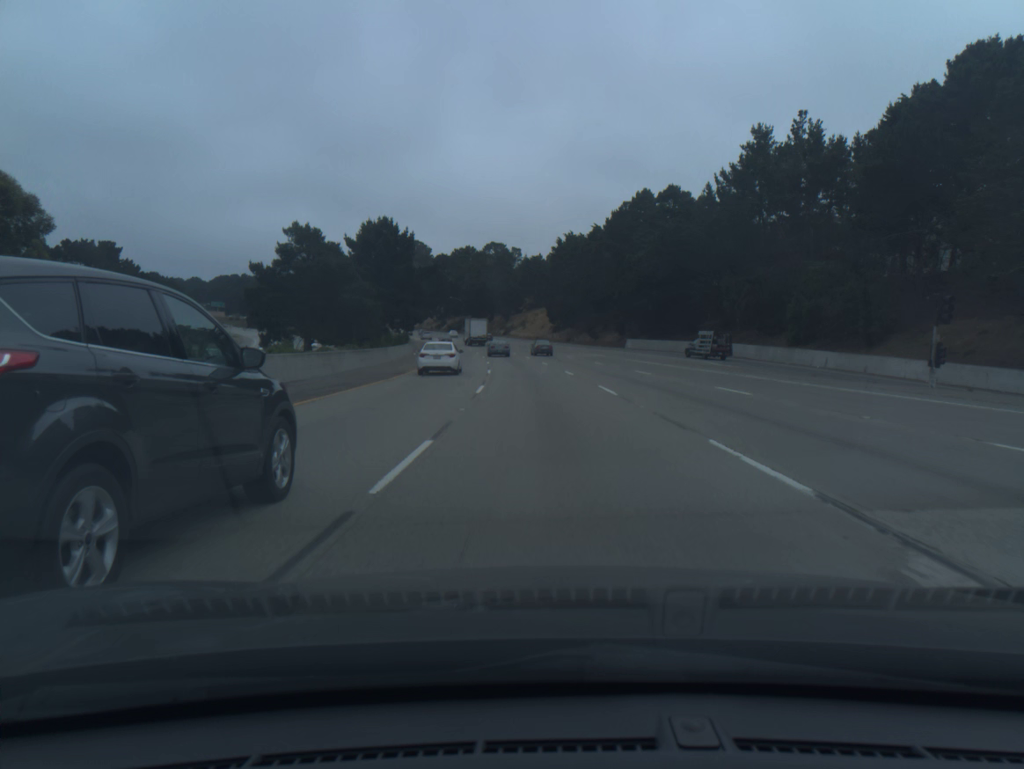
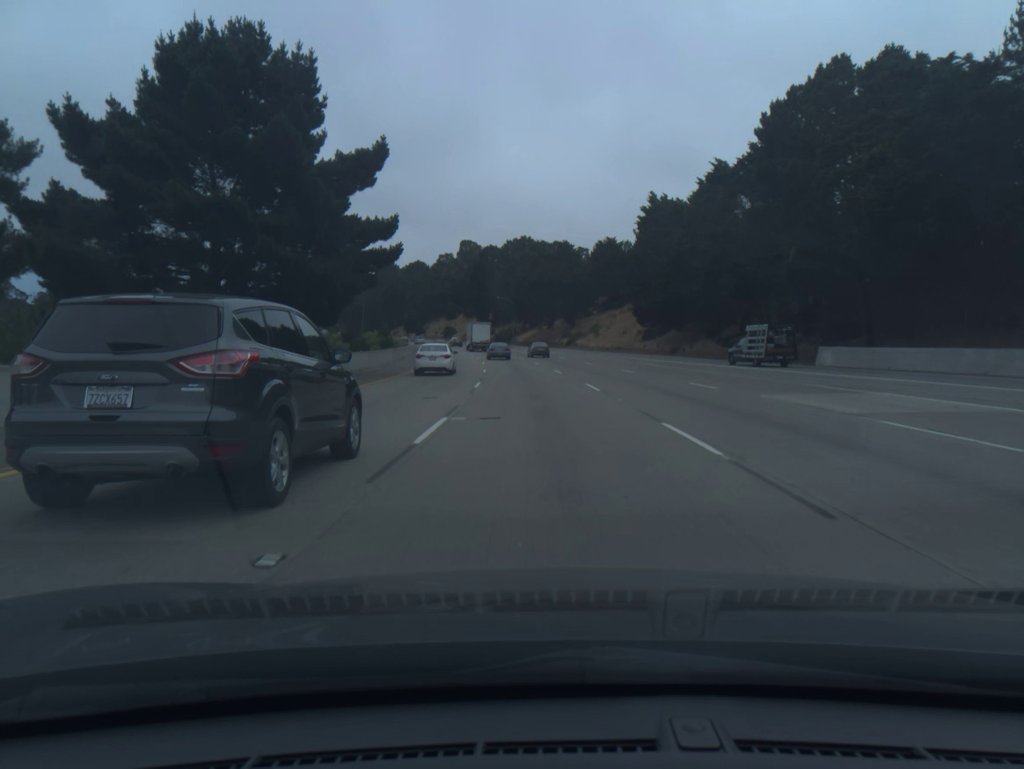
(-2.1, +55.0) m; -5°
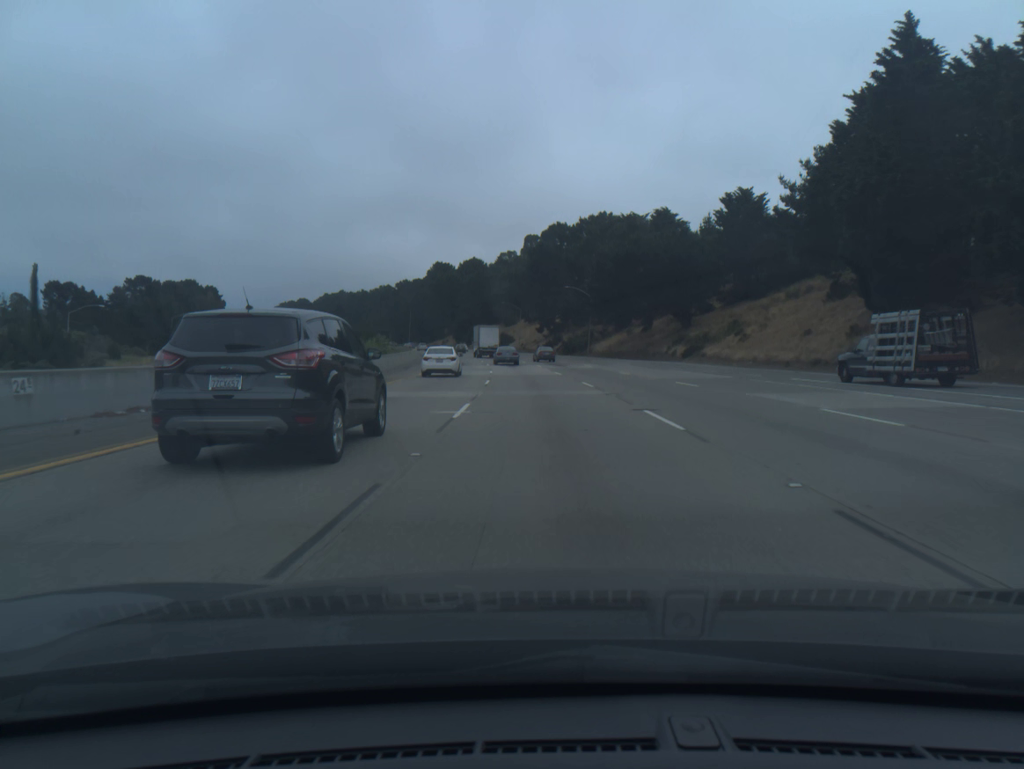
(-2.5, +54.4) m; -5°
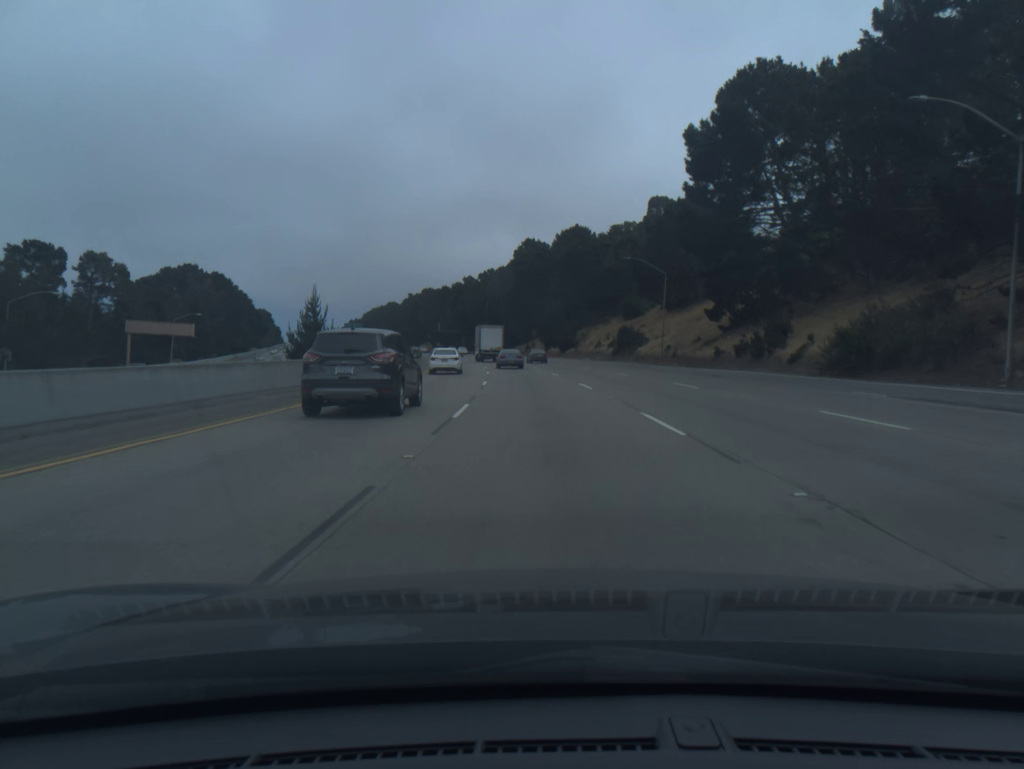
(-5.5, +87.4) m; -8°
